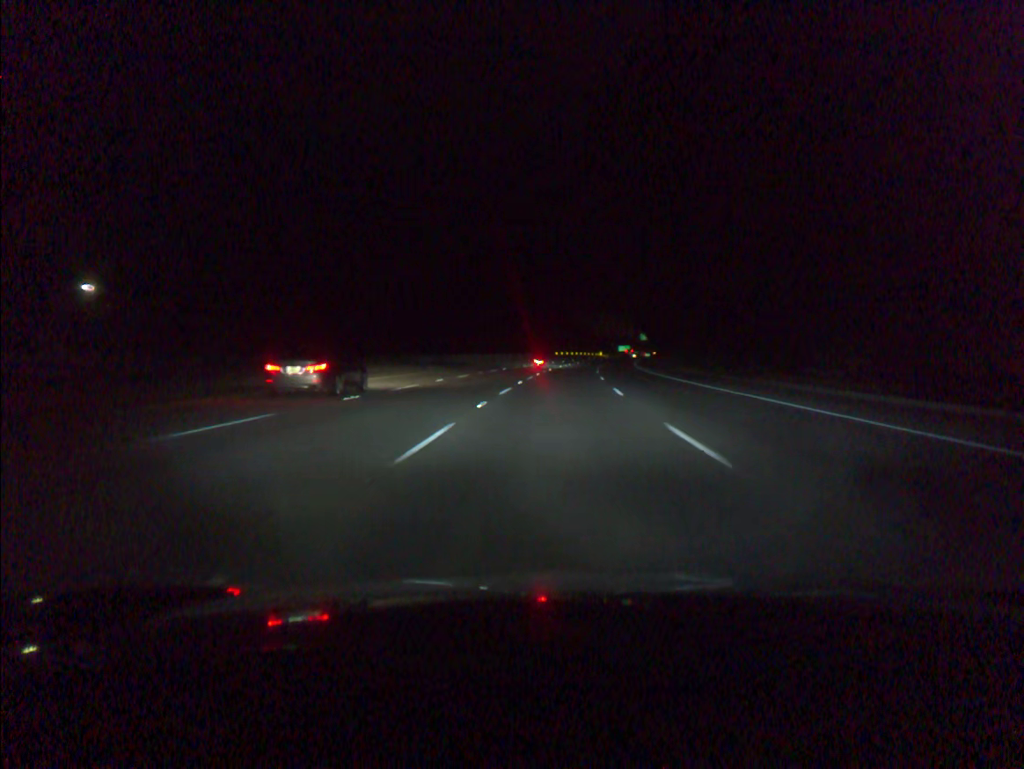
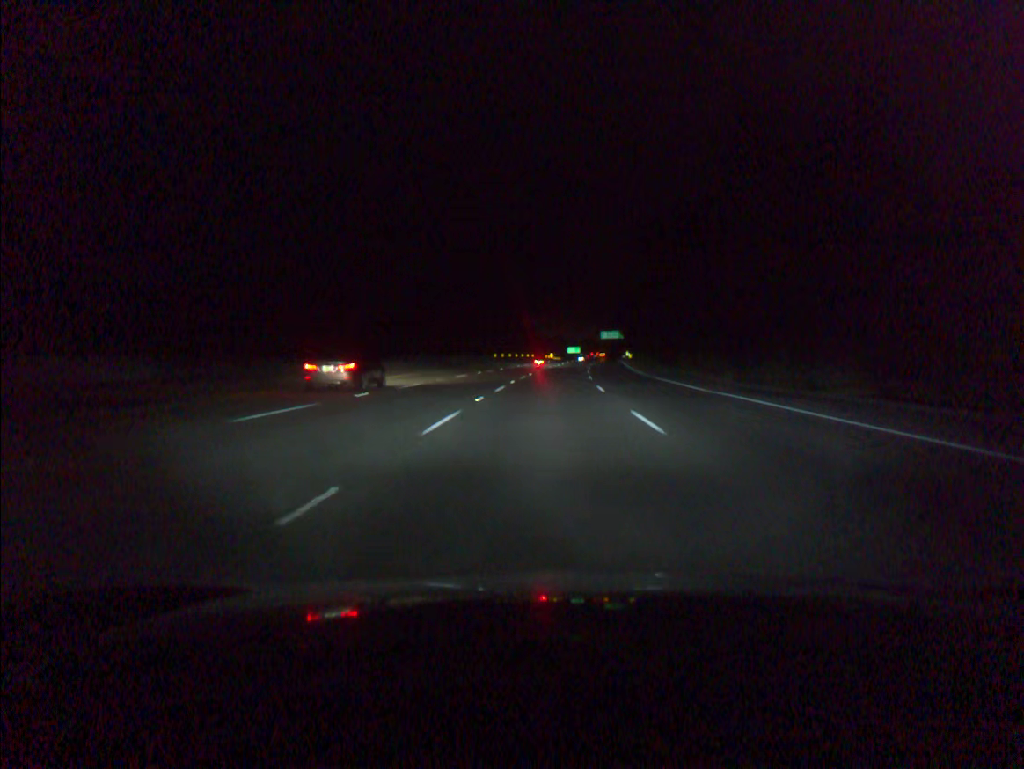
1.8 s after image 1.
(+2.0, +54.9) m; +4°
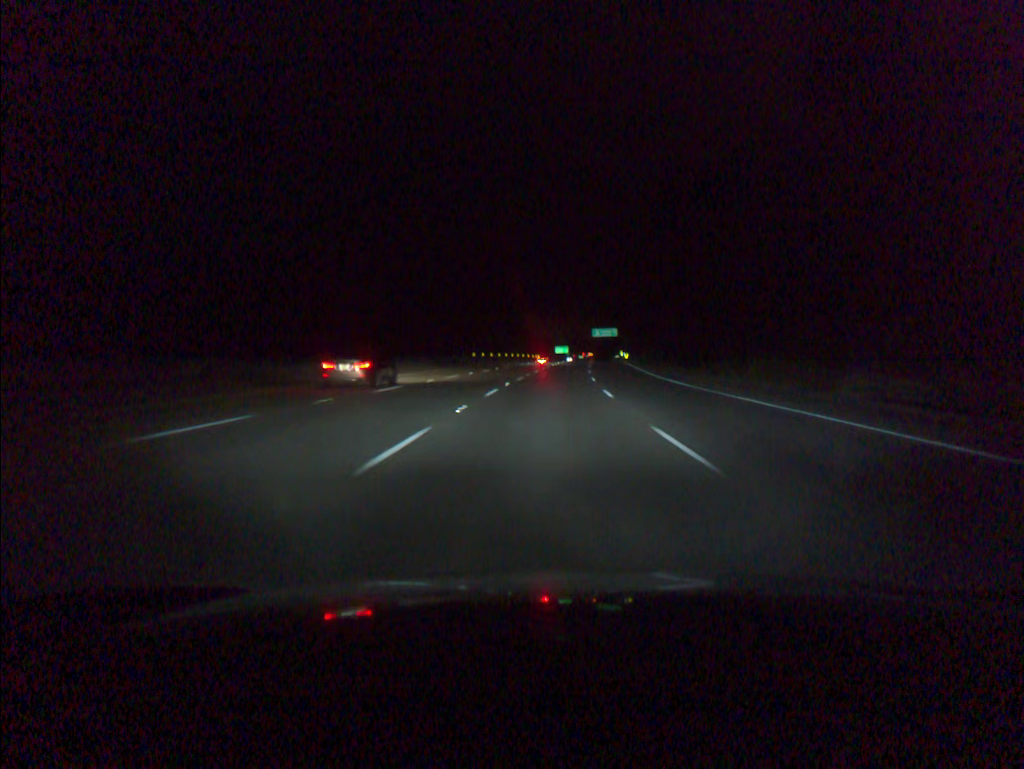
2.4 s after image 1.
(+0.2, +18.3) m; +1°
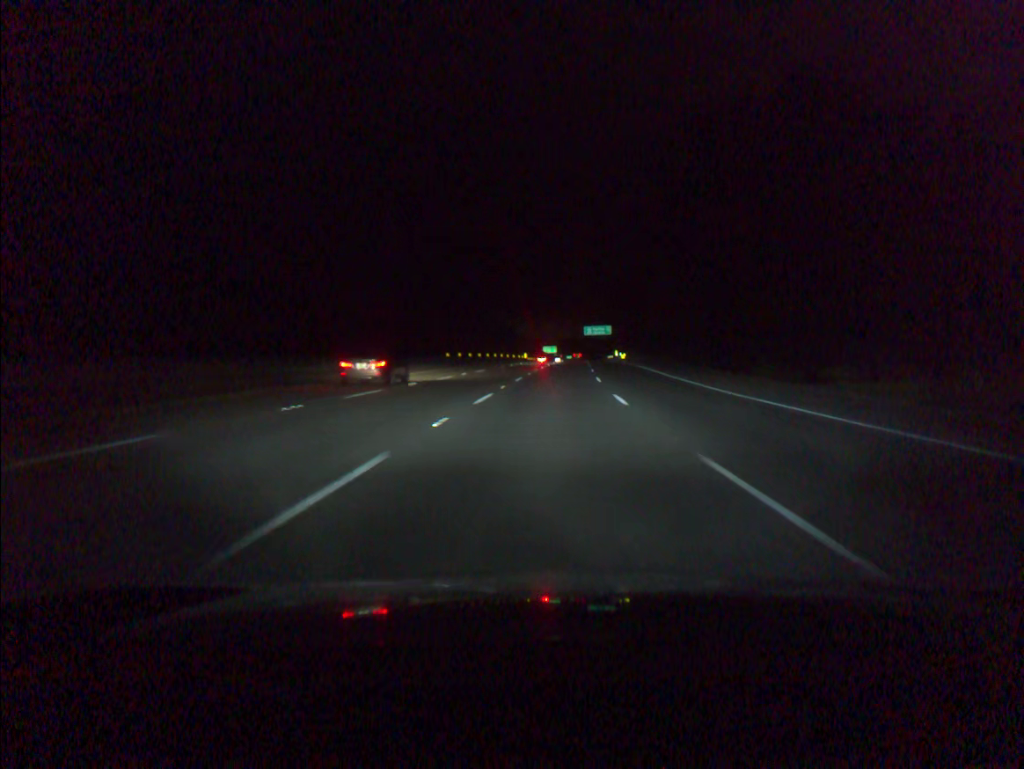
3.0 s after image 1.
(+0.1, +18.3) m; +1°
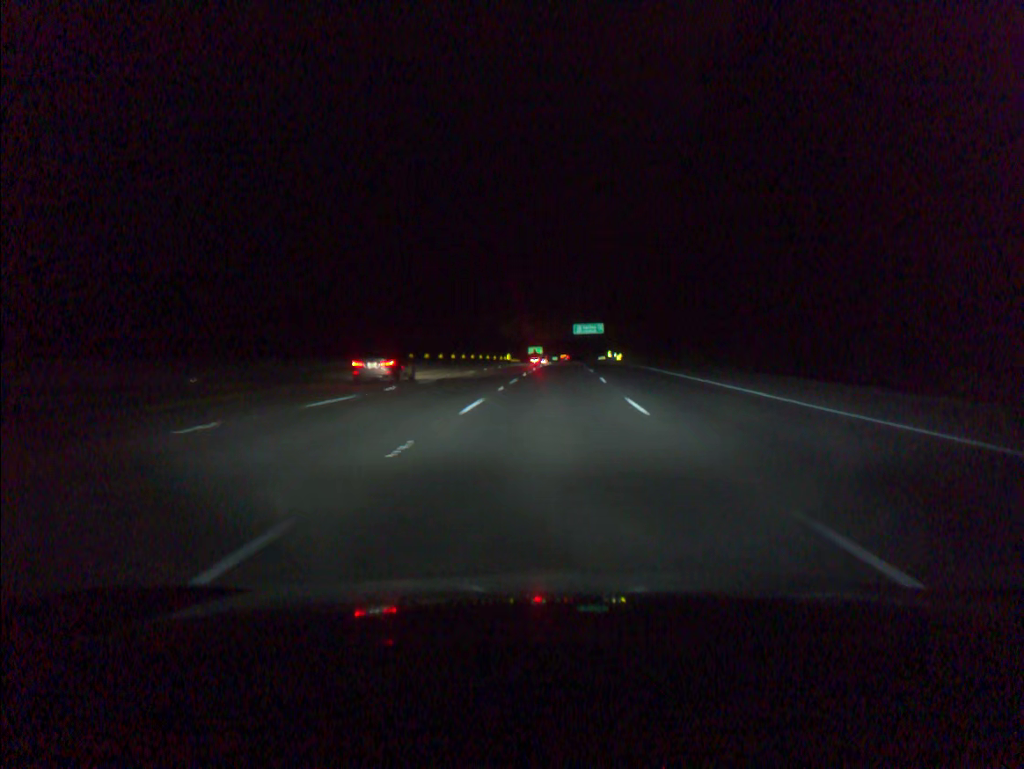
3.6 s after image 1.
(+0.2, +18.3) m; +1°
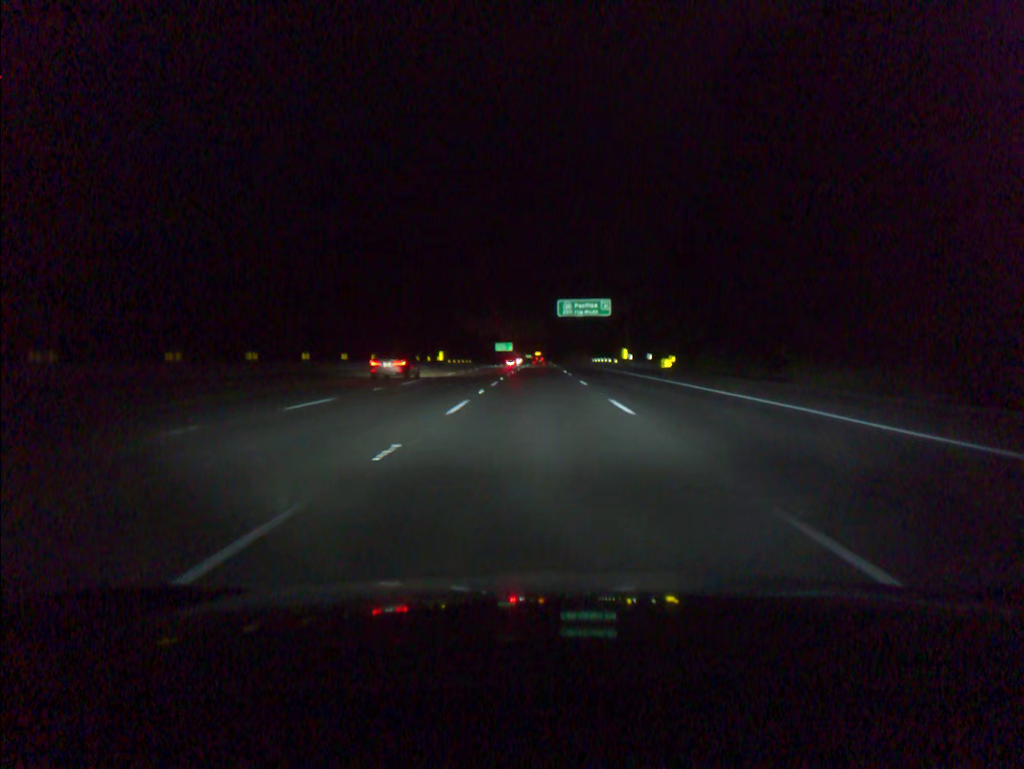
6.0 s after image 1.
(+2.0, +73.3) m; +2°
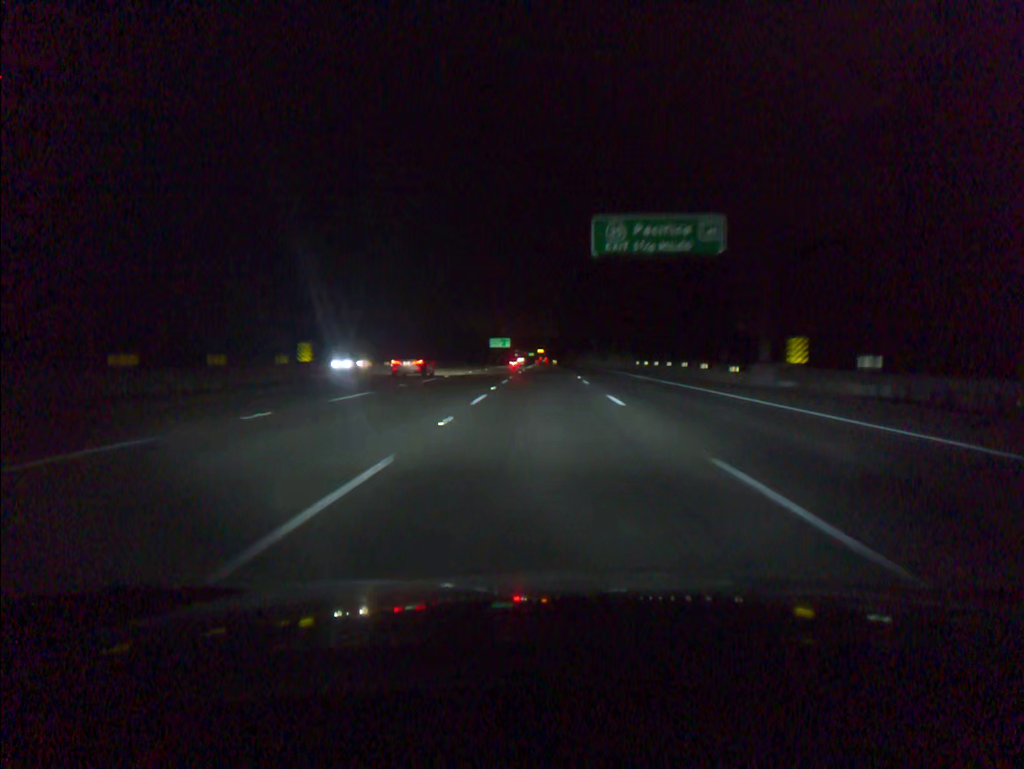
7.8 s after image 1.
(-0.4, +55.1) m; 0°
